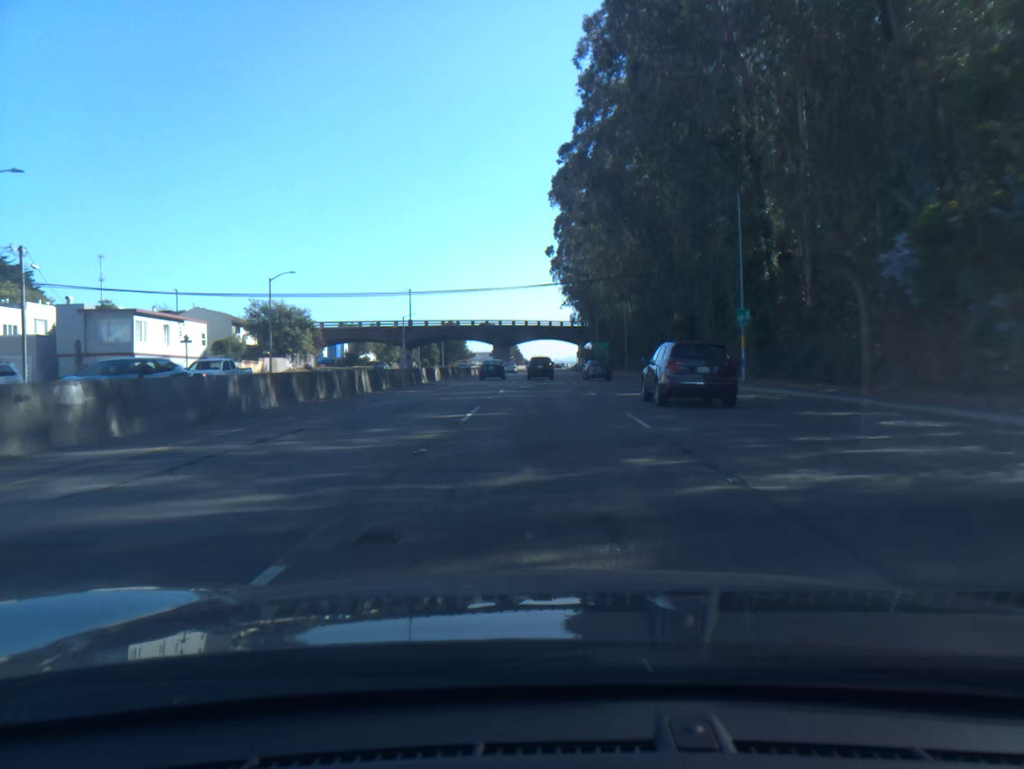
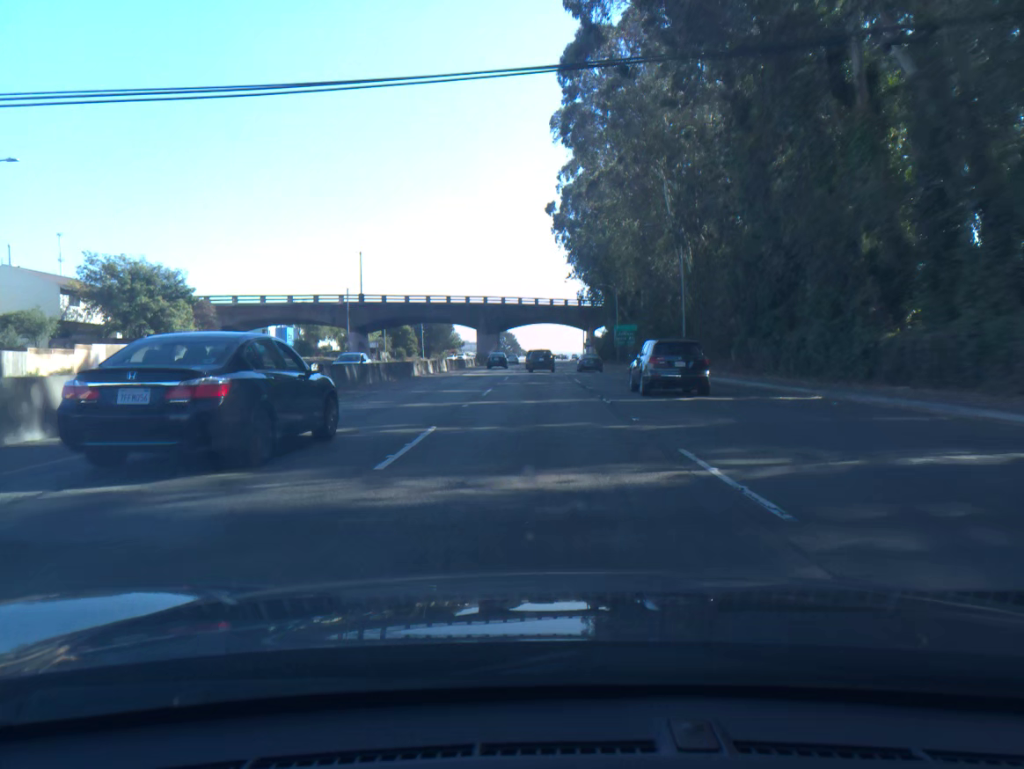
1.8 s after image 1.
(+0.2, +36.2) m; 0°
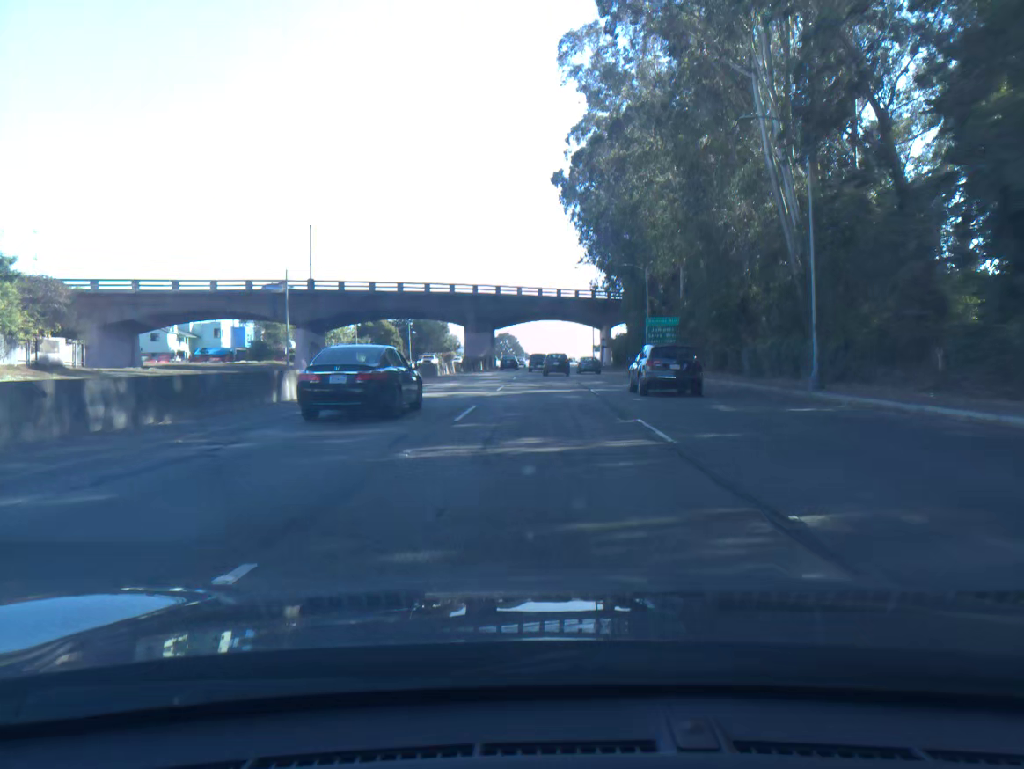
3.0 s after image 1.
(-0.1, +23.6) m; 0°
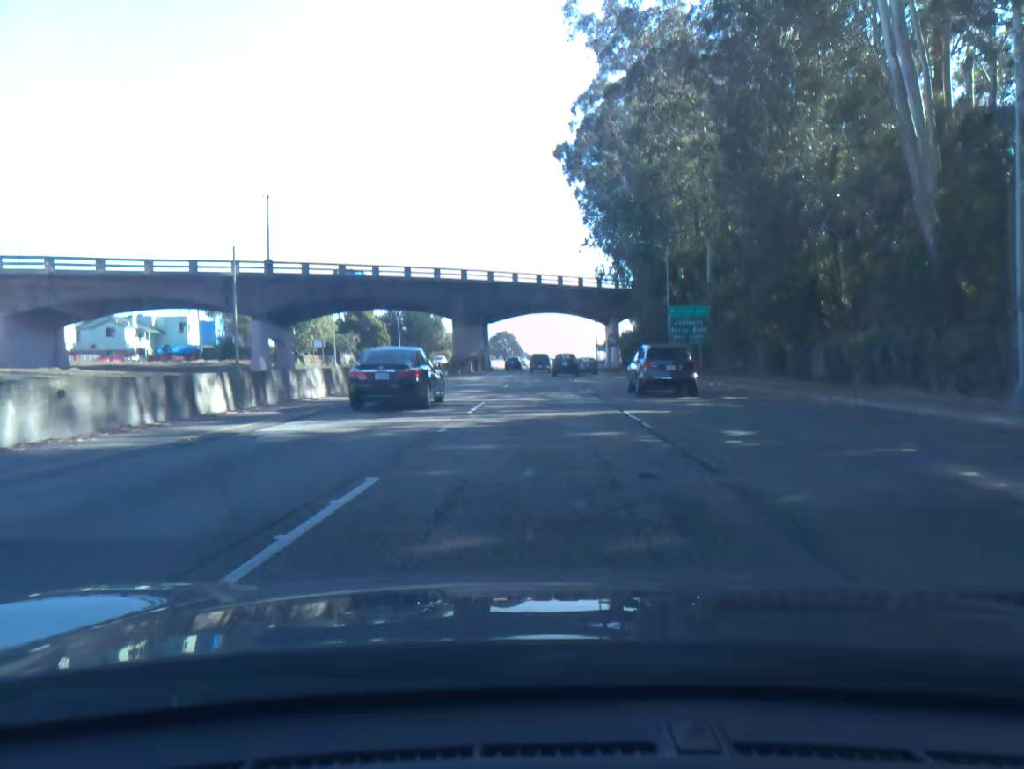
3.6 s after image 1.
(0.0, +11.8) m; 0°
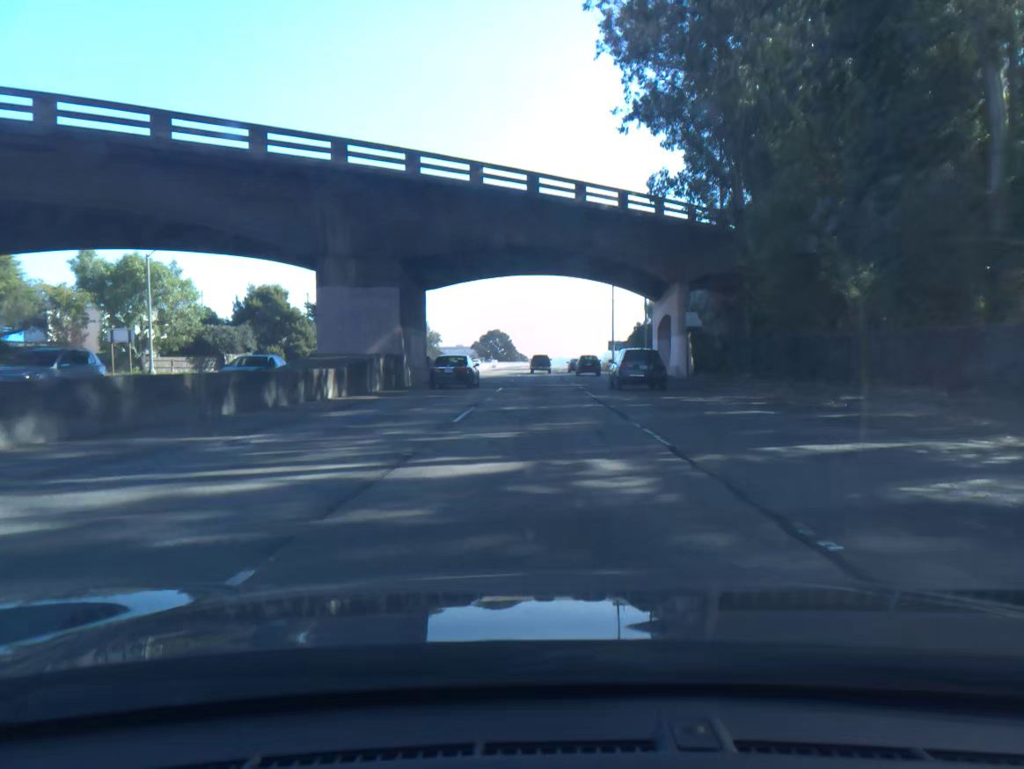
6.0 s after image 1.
(+0.1, +47.3) m; 0°
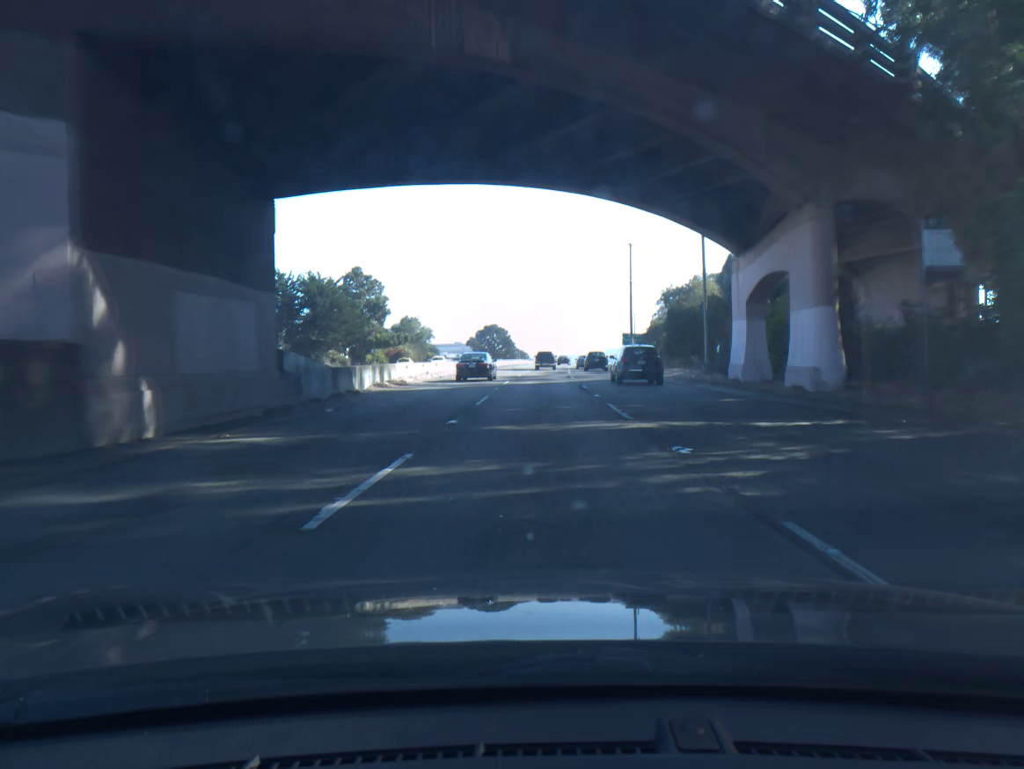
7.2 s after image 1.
(0.0, +24.2) m; 0°
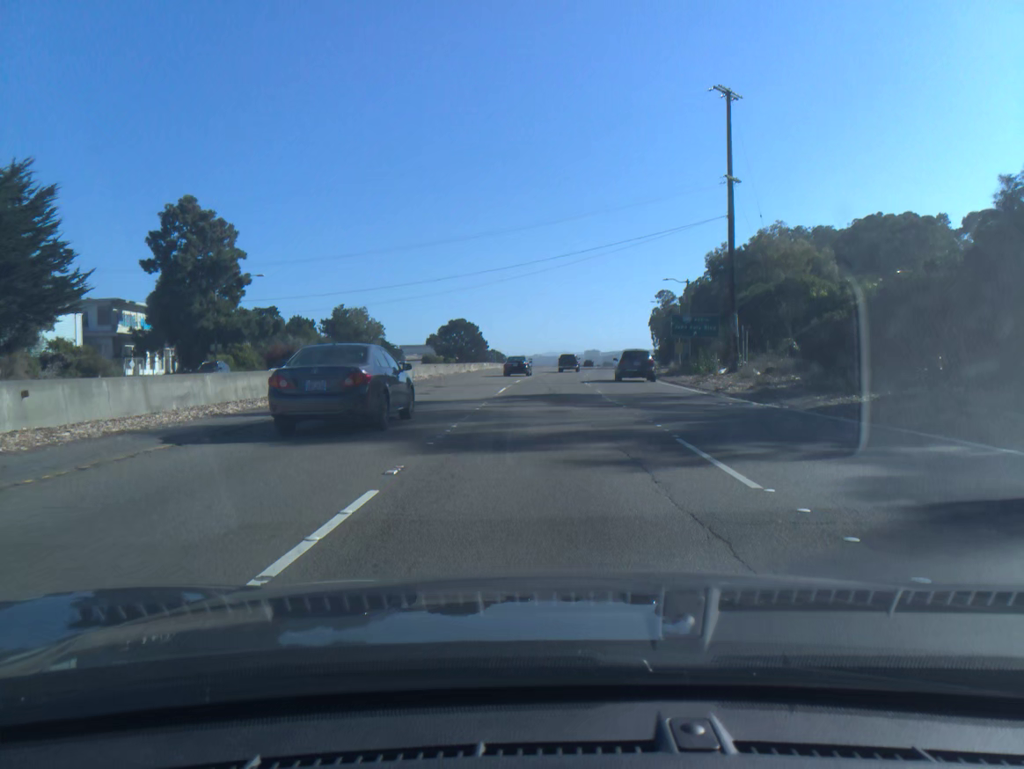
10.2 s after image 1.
(+0.3, +60.9) m; +2°
